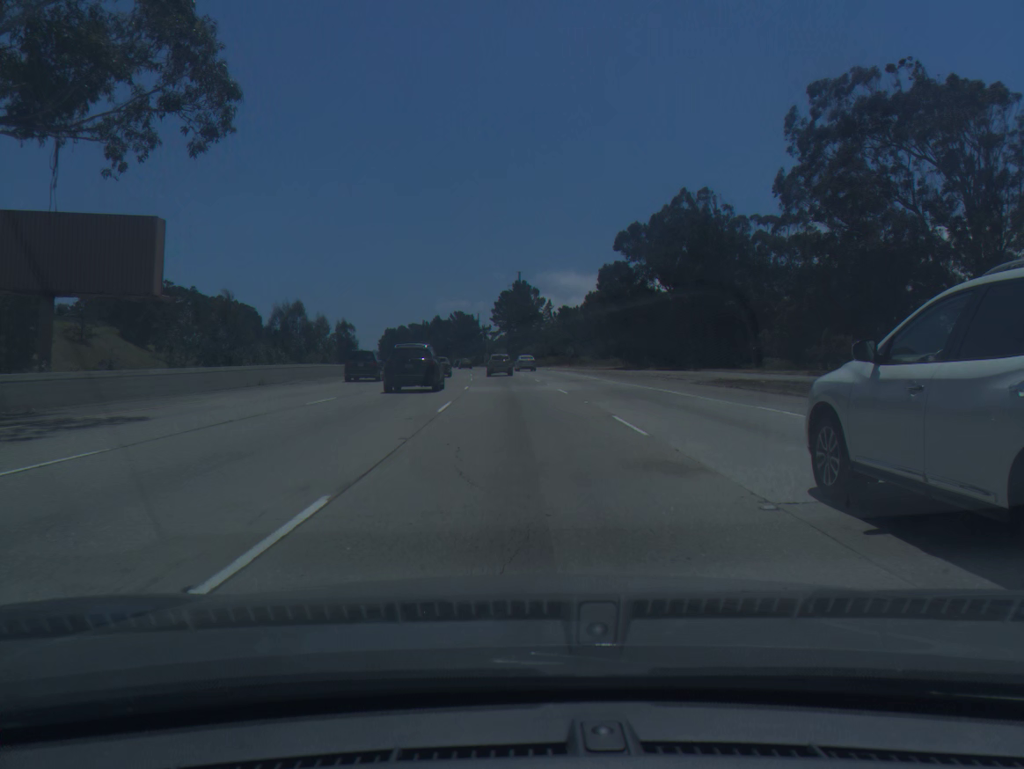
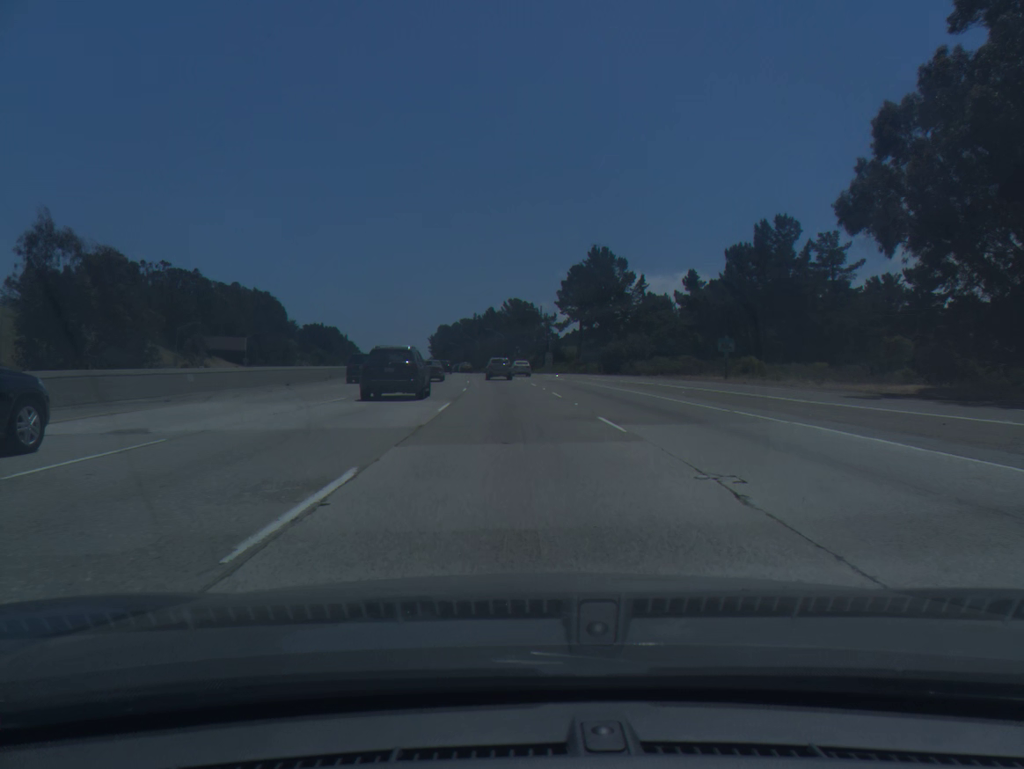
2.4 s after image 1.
(-2.7, +71.0) m; -5°
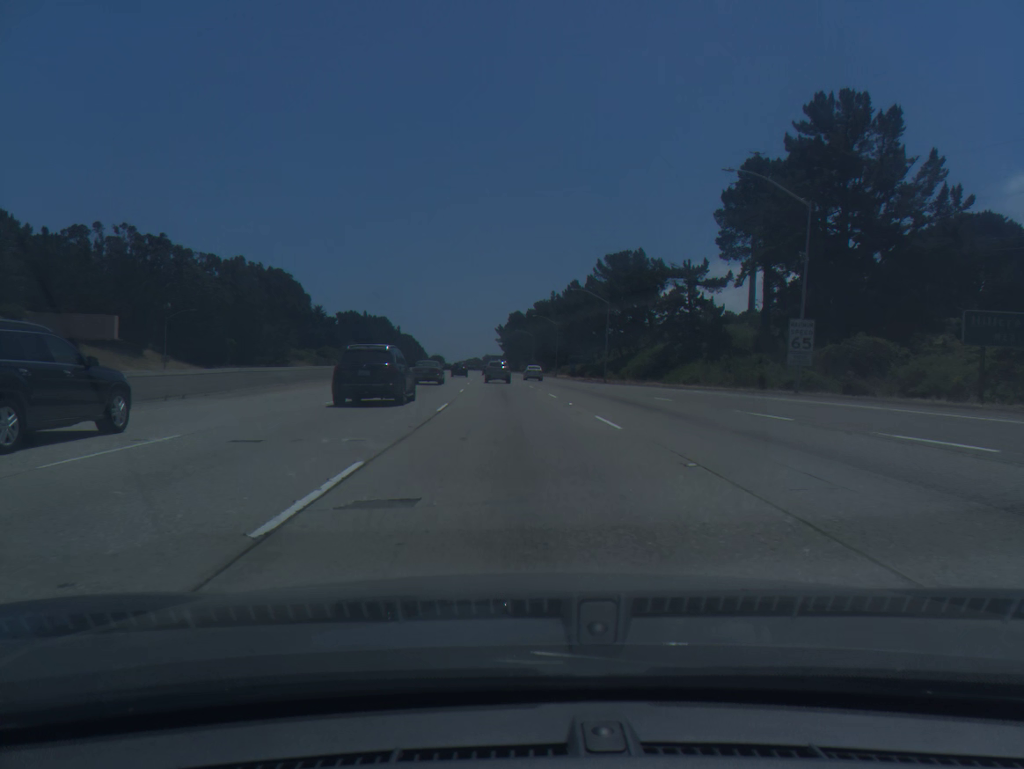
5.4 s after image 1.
(-4.4, +87.1) m; -6°
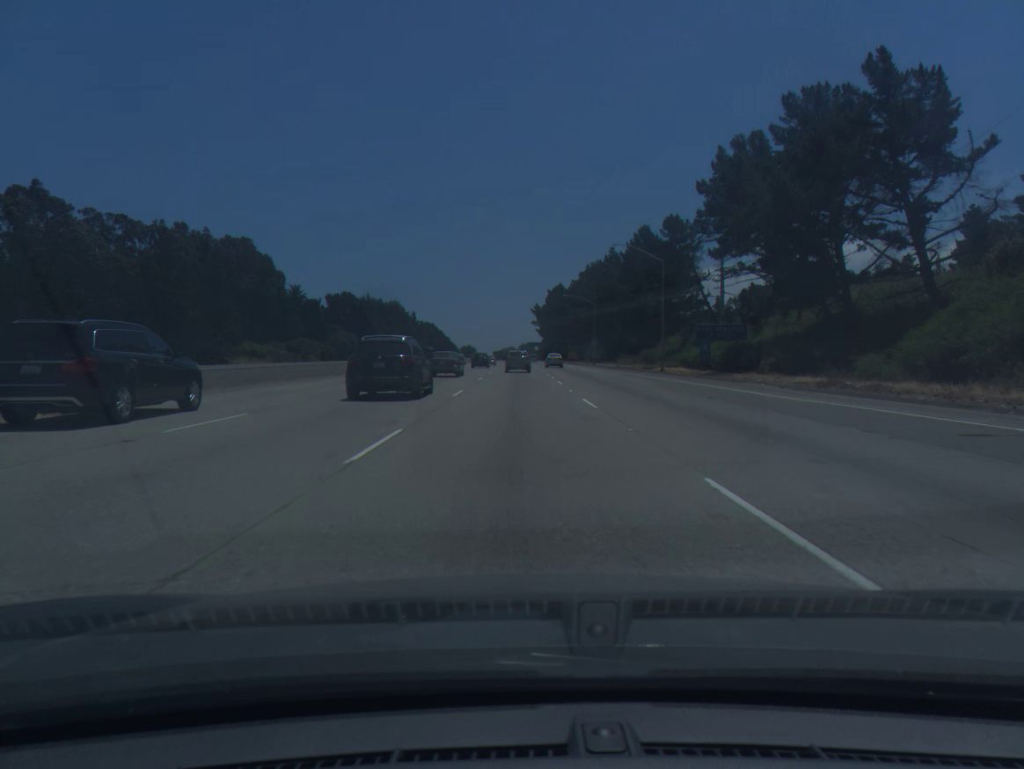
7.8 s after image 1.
(-2.2, +69.4) m; -3°
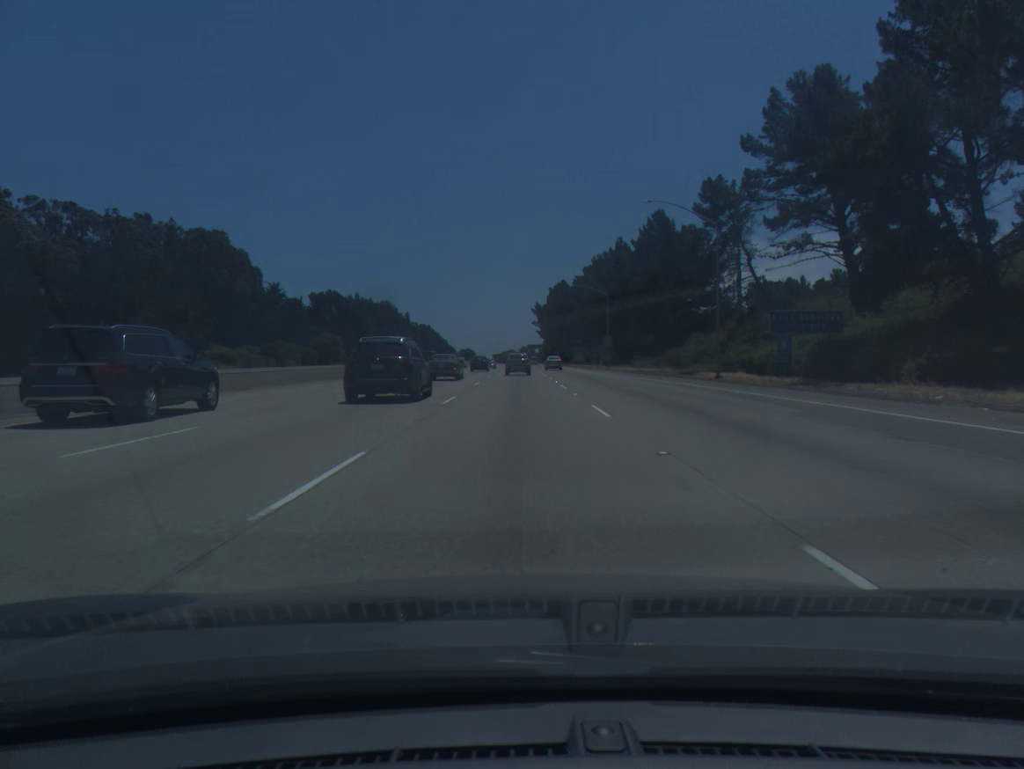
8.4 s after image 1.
(0.0, +17.4) m; 0°
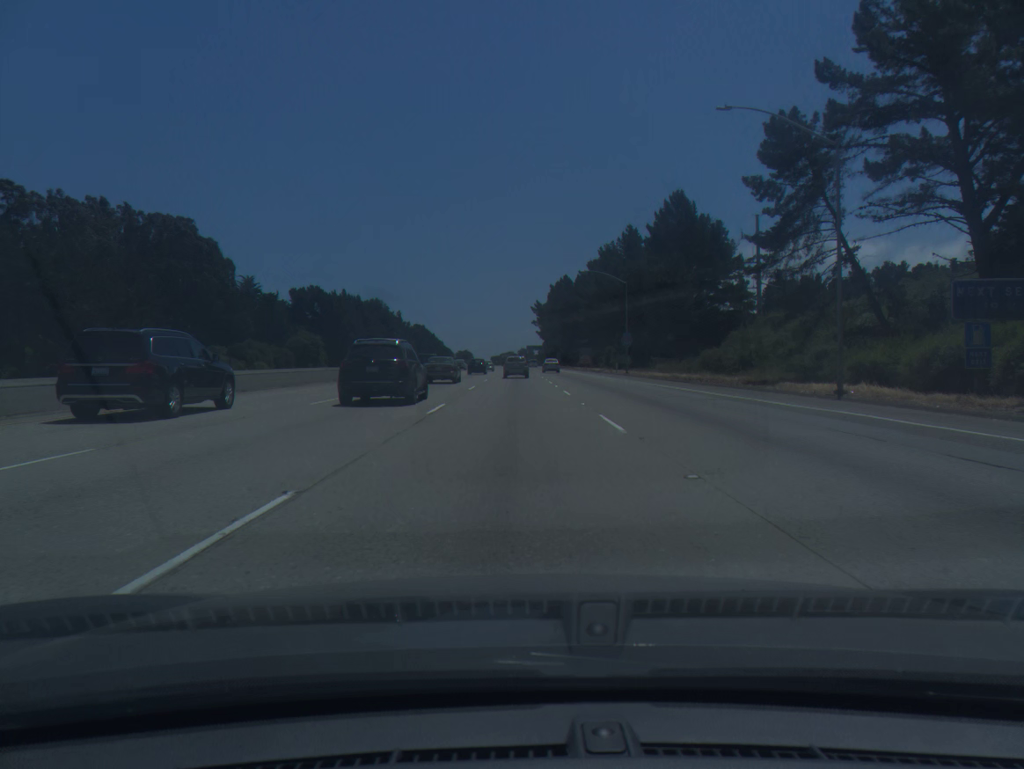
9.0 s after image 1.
(0.0, +17.3) m; 0°
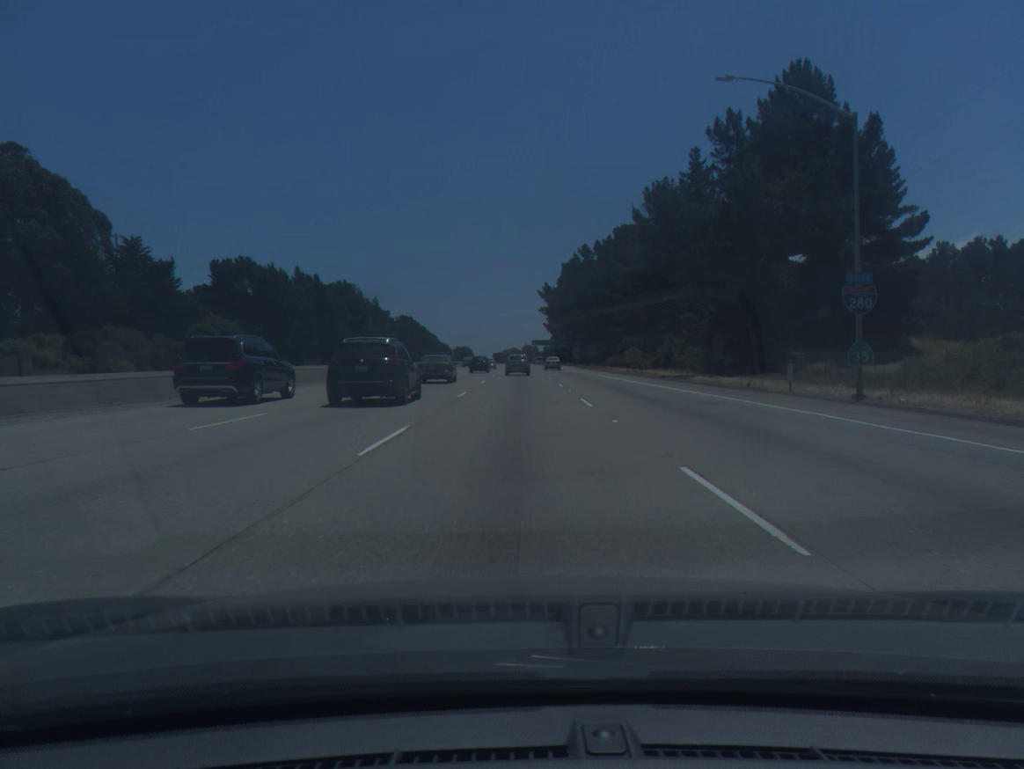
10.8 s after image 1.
(-0.1, +51.7) m; 0°
